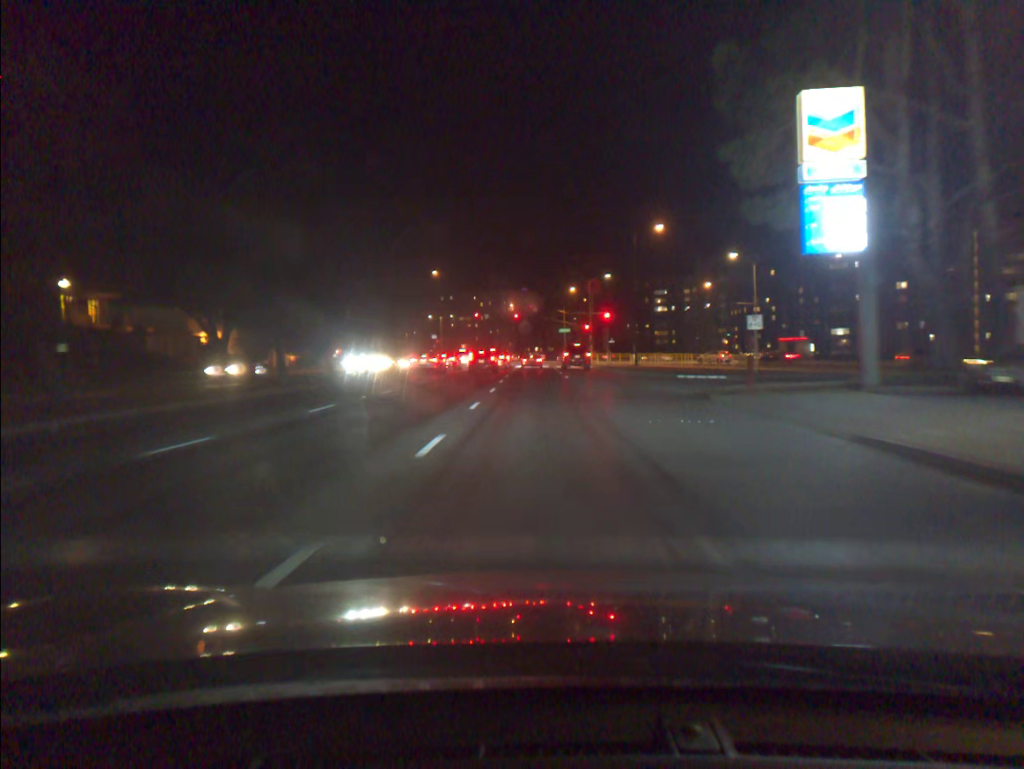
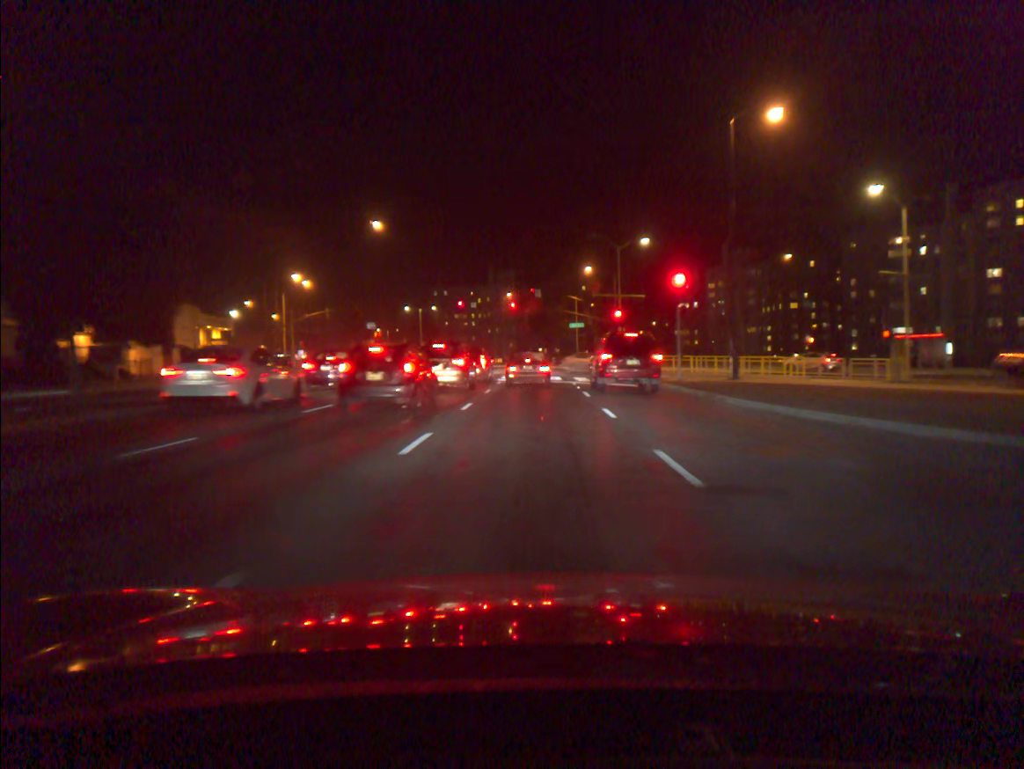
(-0.2, +31.0) m; -1°
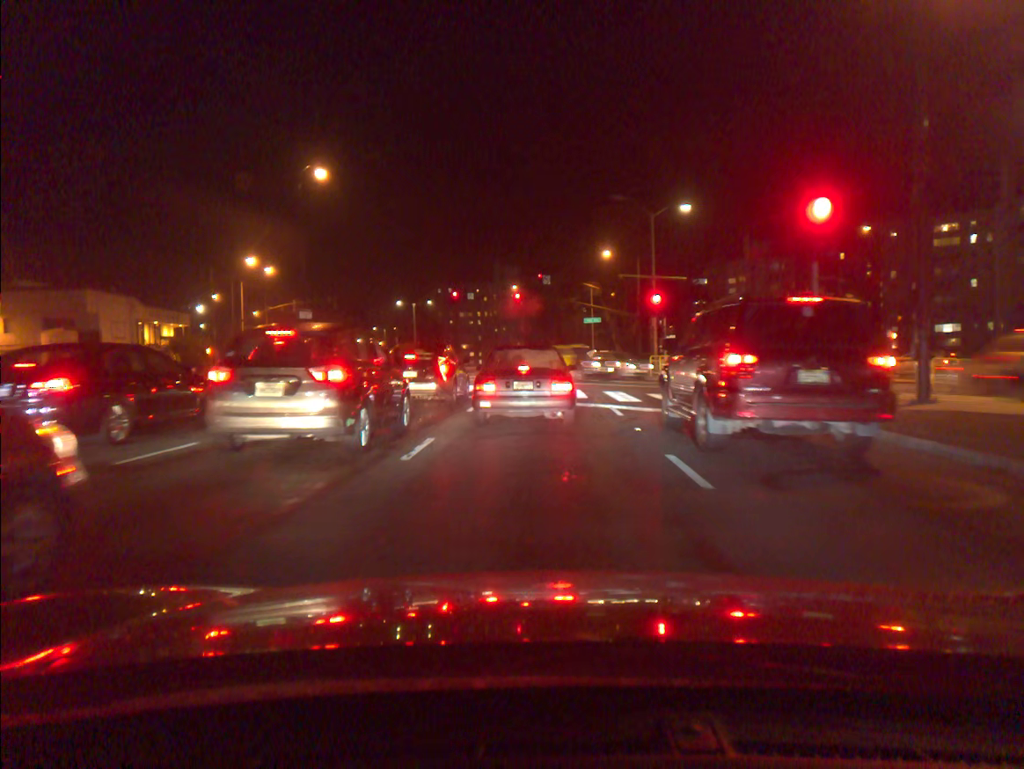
(0.0, +15.6) m; -1°
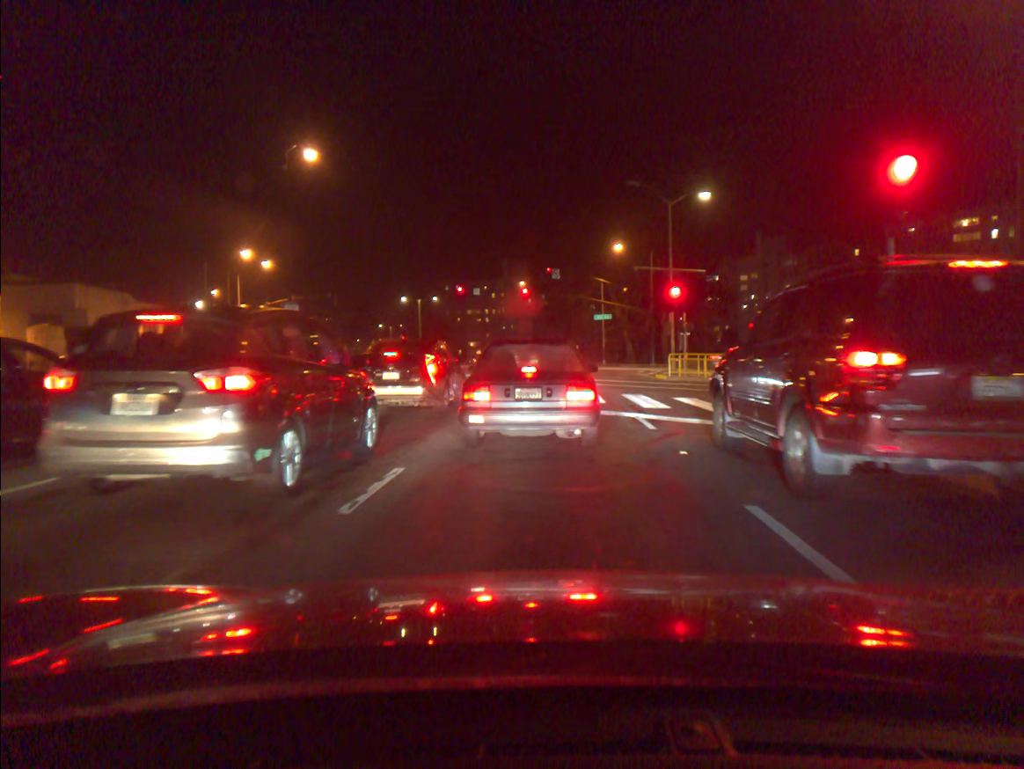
(0.0, +3.2) m; 0°
